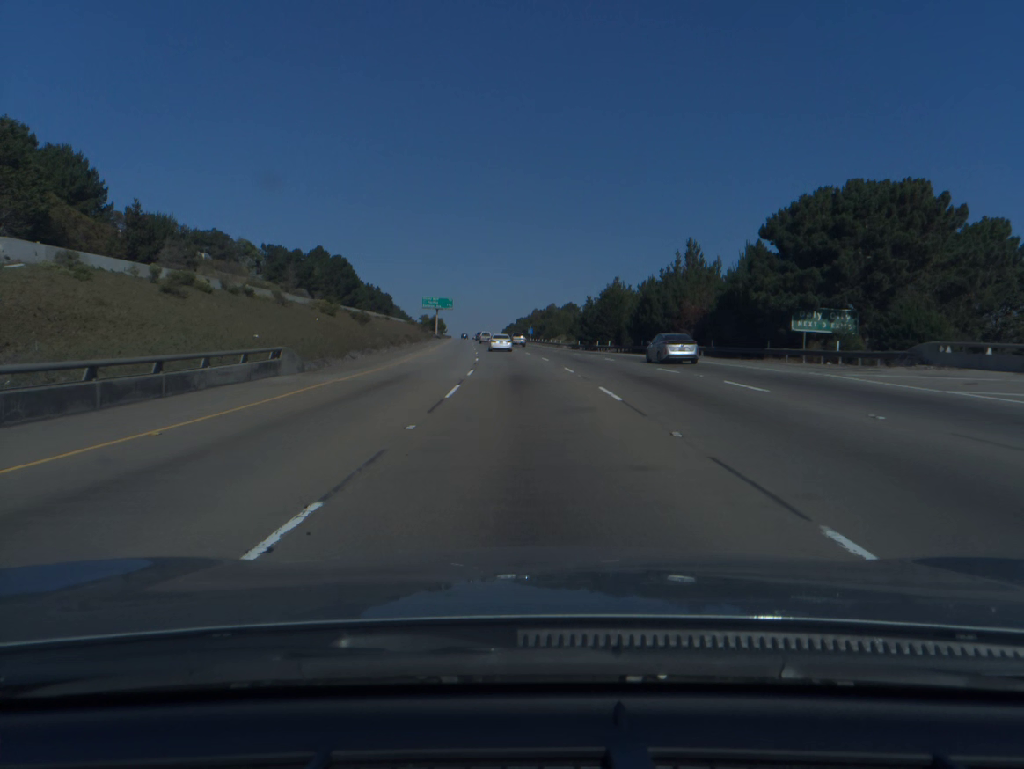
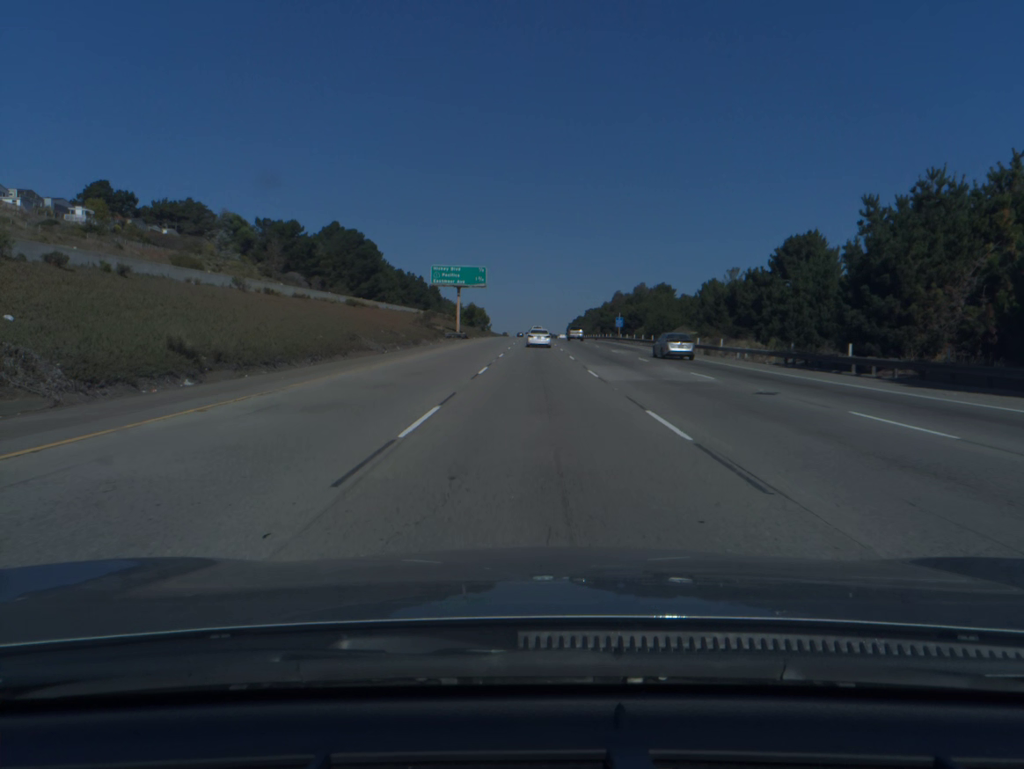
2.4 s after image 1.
(-3.5, +74.8) m; -5°
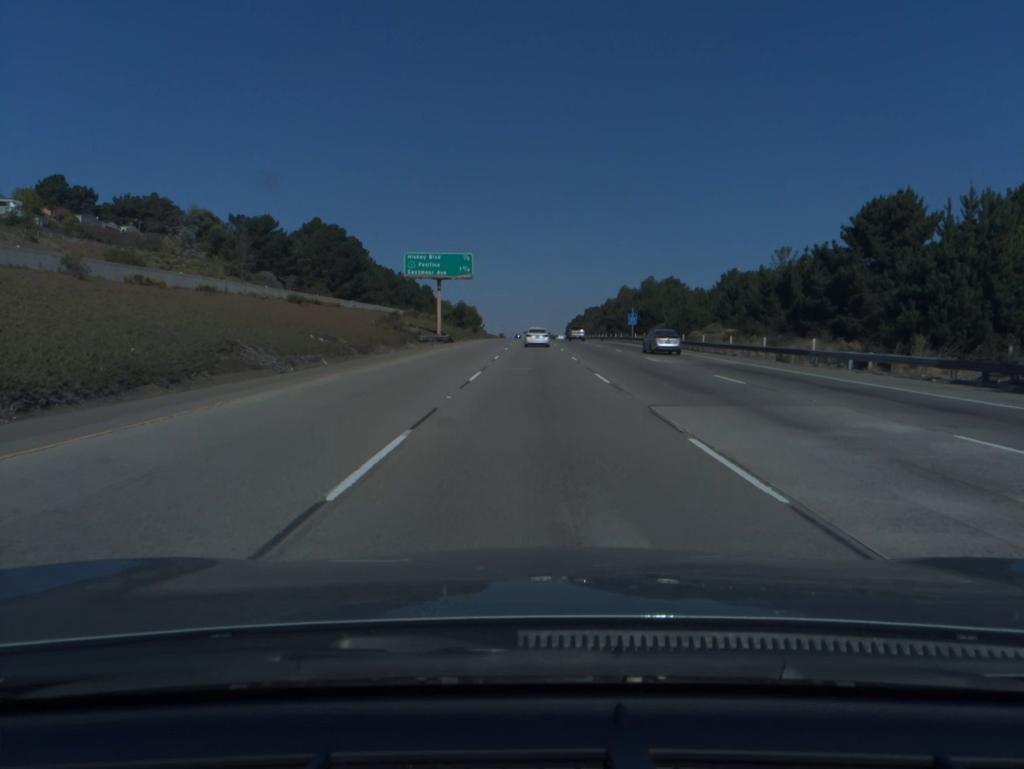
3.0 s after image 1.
(0.0, +18.2) m; 0°
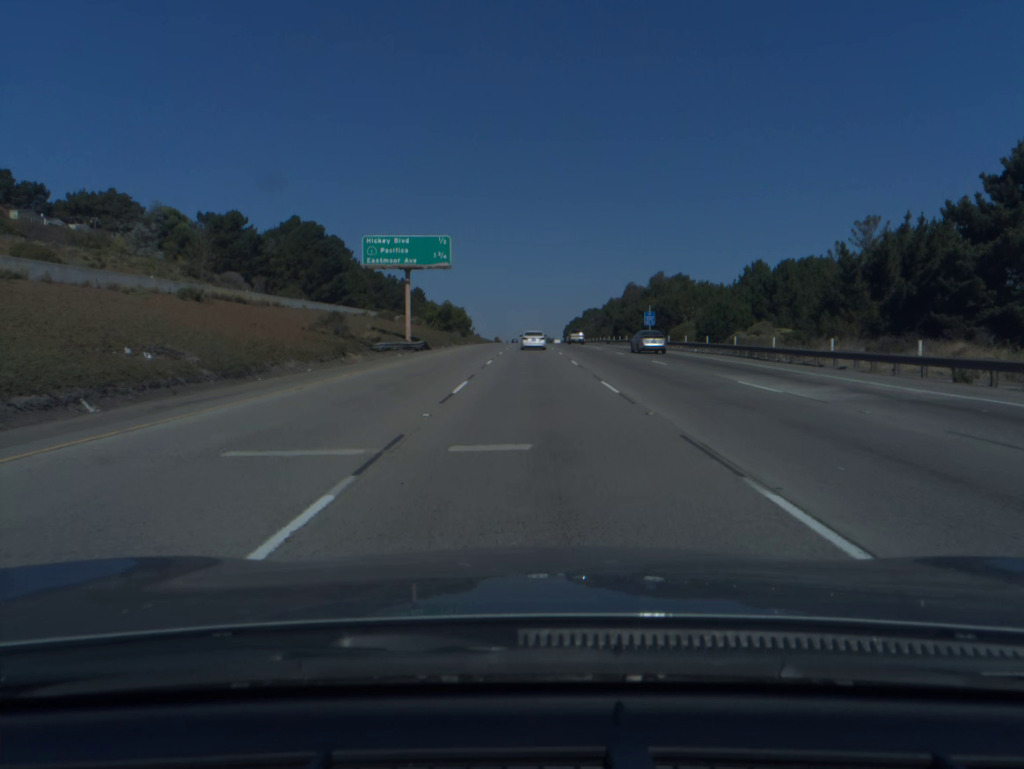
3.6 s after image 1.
(0.0, +18.0) m; 0°
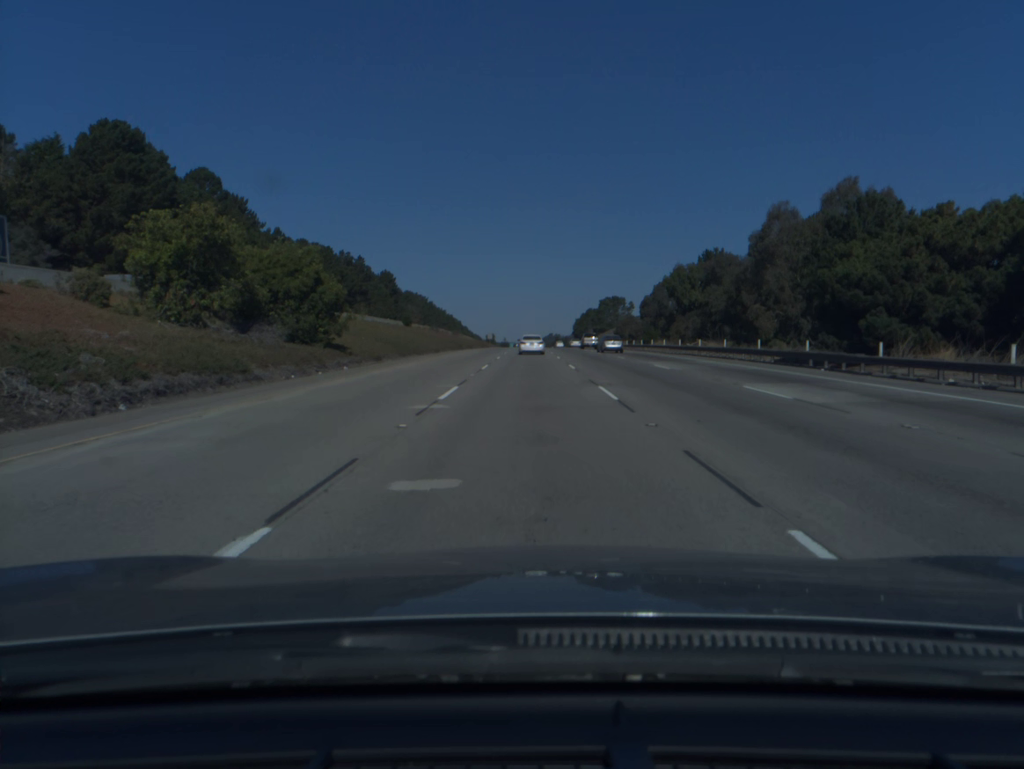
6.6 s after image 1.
(-0.1, +89.0) m; 0°
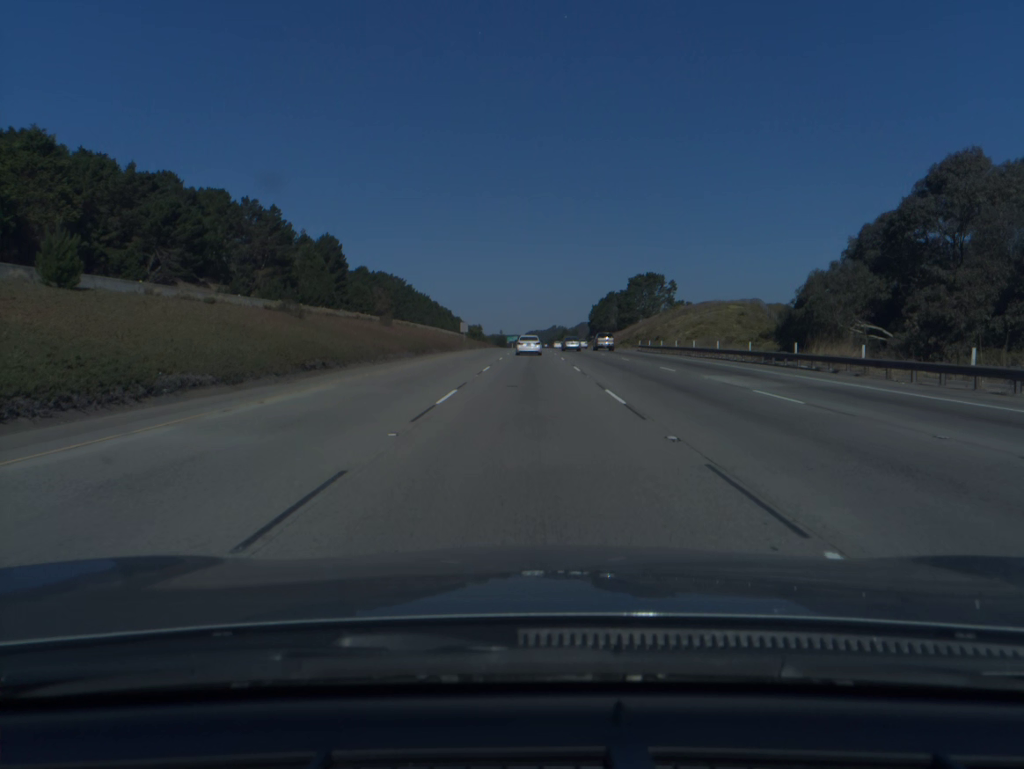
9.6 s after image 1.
(-0.2, +88.1) m; 0°
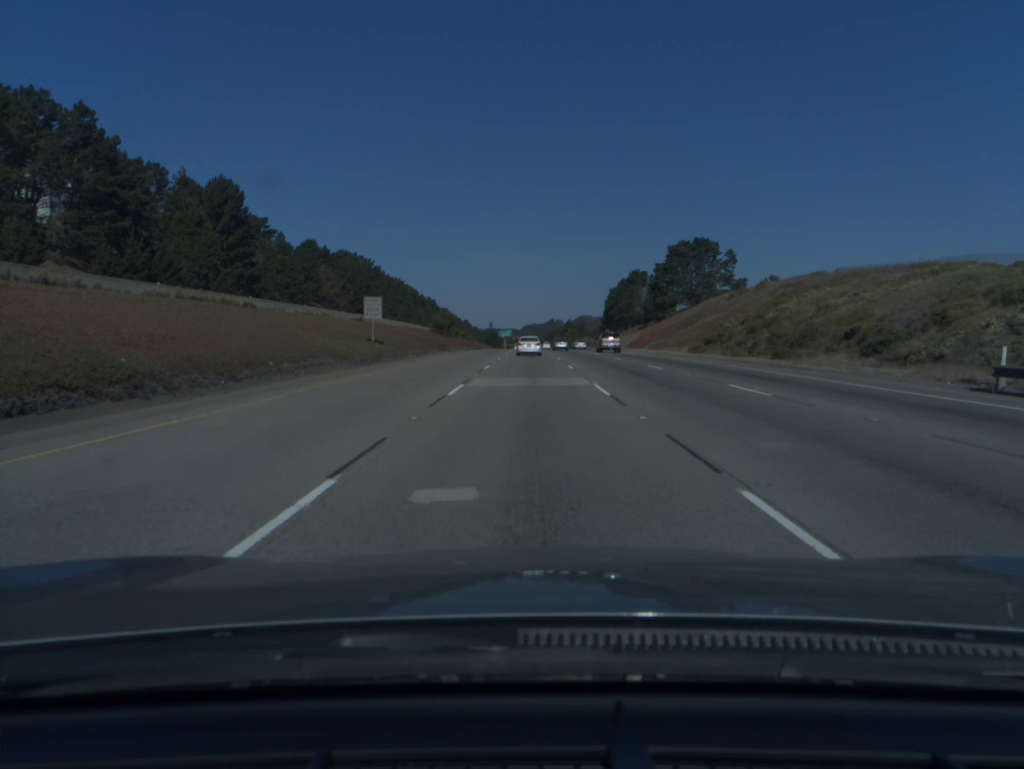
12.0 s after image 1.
(+0.1, +70.8) m; 0°
